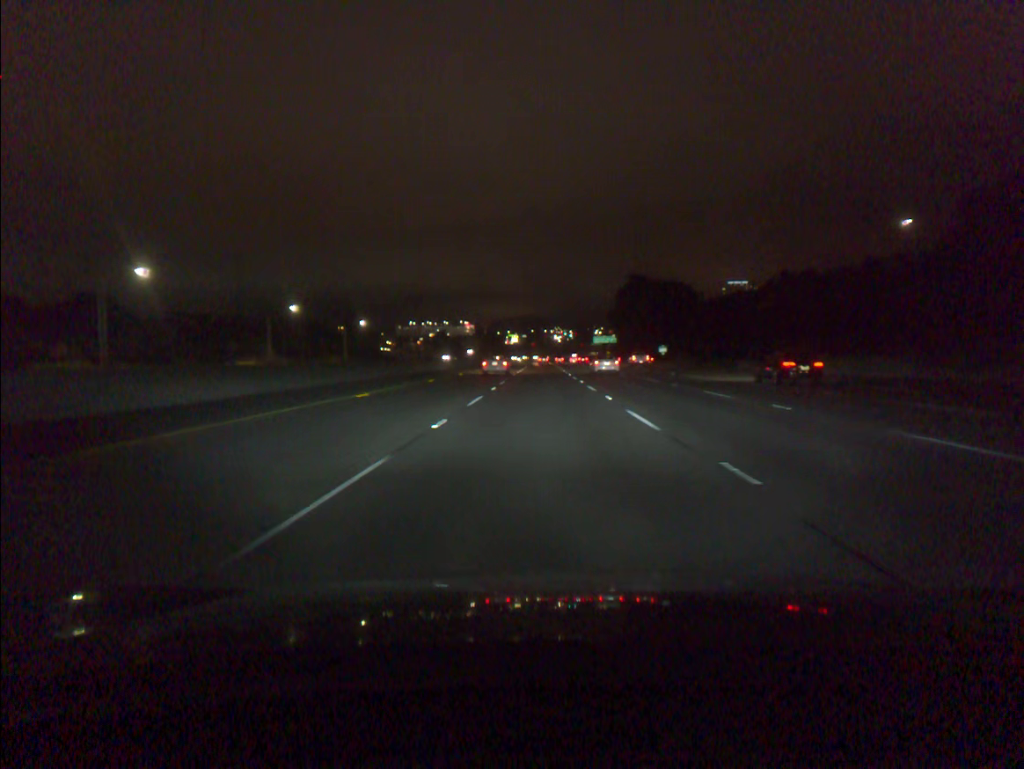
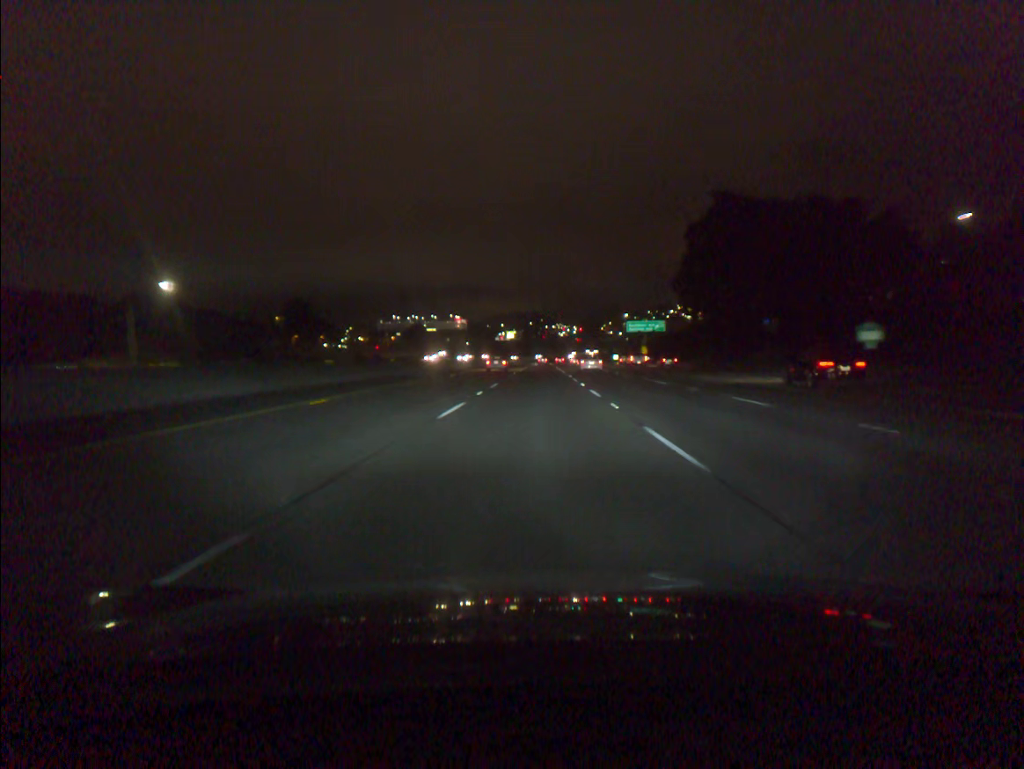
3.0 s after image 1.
(+0.3, +91.9) m; 0°
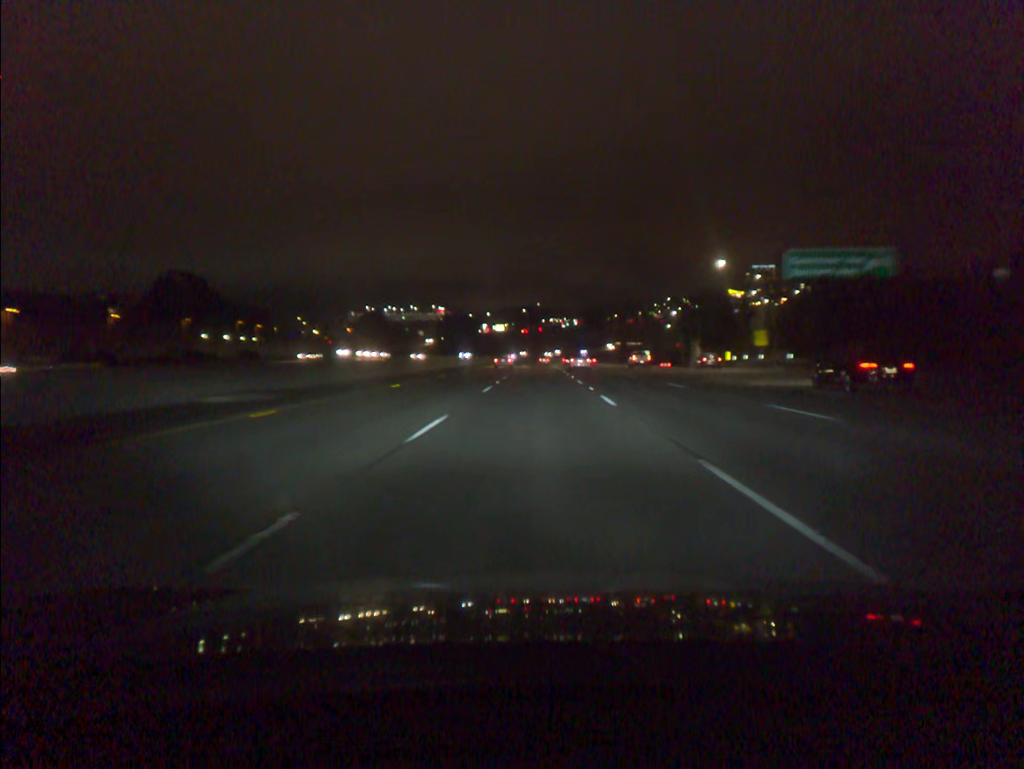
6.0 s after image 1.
(0.0, +91.9) m; 0°
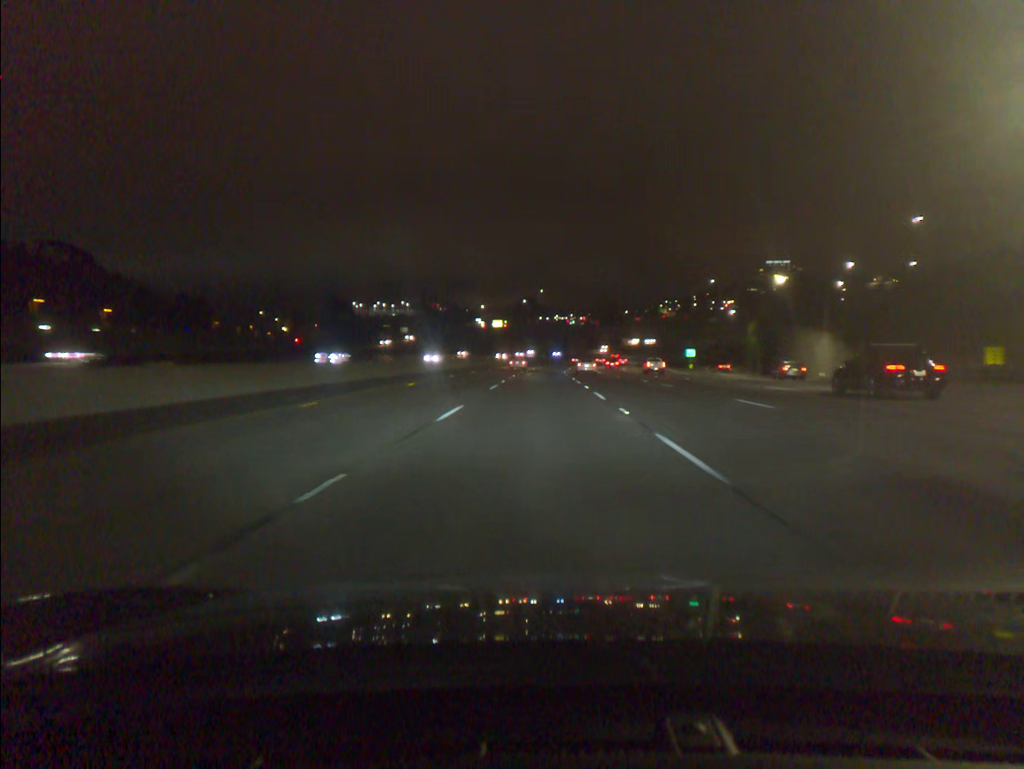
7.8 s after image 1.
(0.0, +55.1) m; 0°
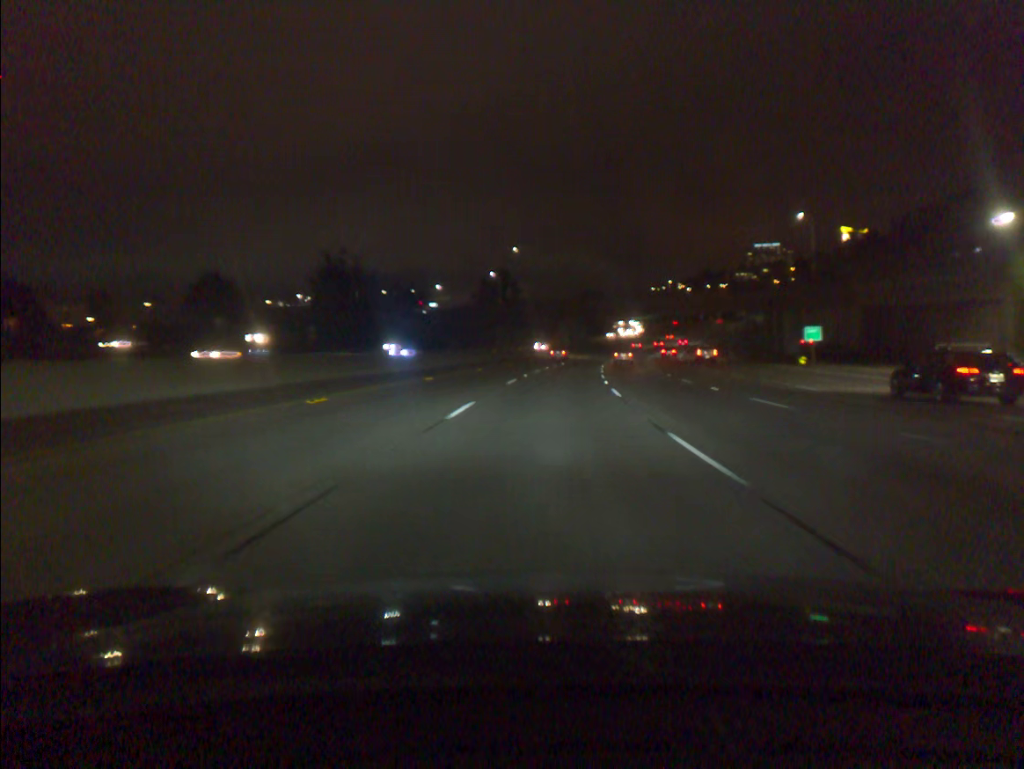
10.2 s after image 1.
(+0.3, +73.5) m; +2°
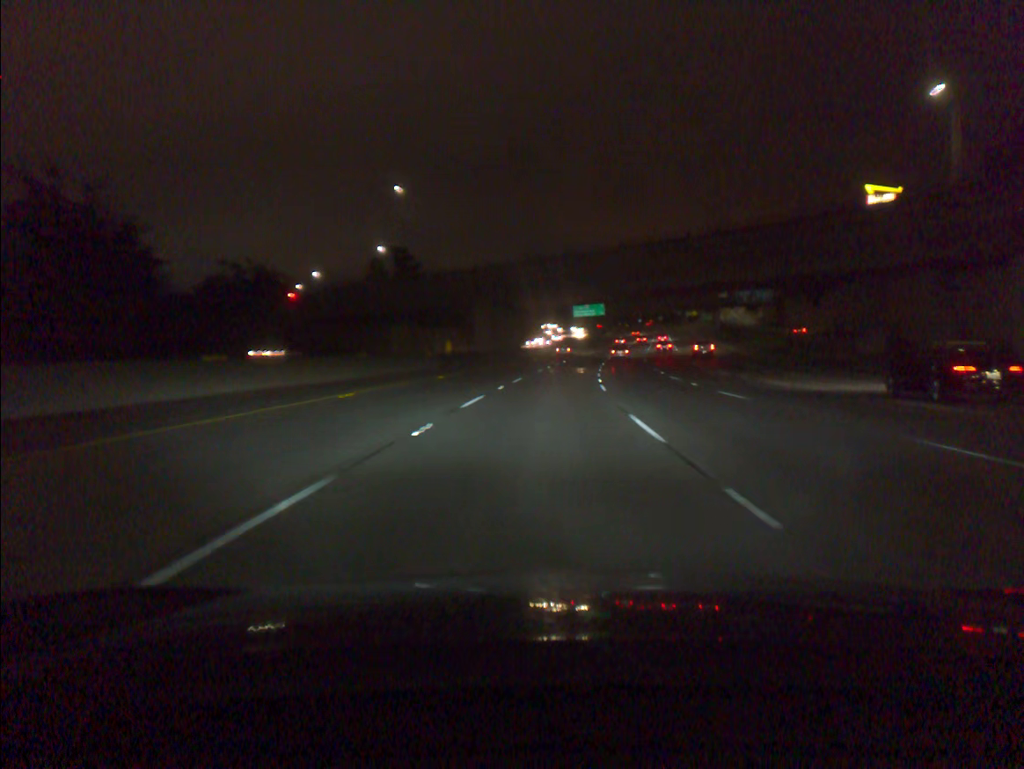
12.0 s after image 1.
(+2.5, +55.0) m; +5°
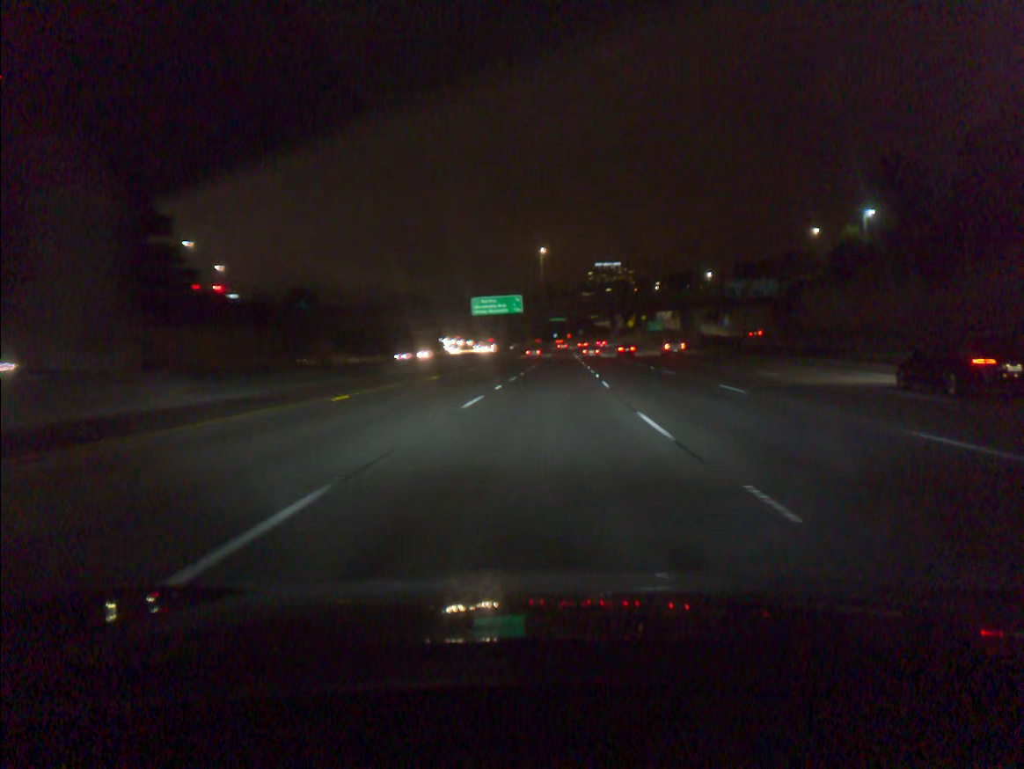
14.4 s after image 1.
(+4.2, +73.0) m; +7°
